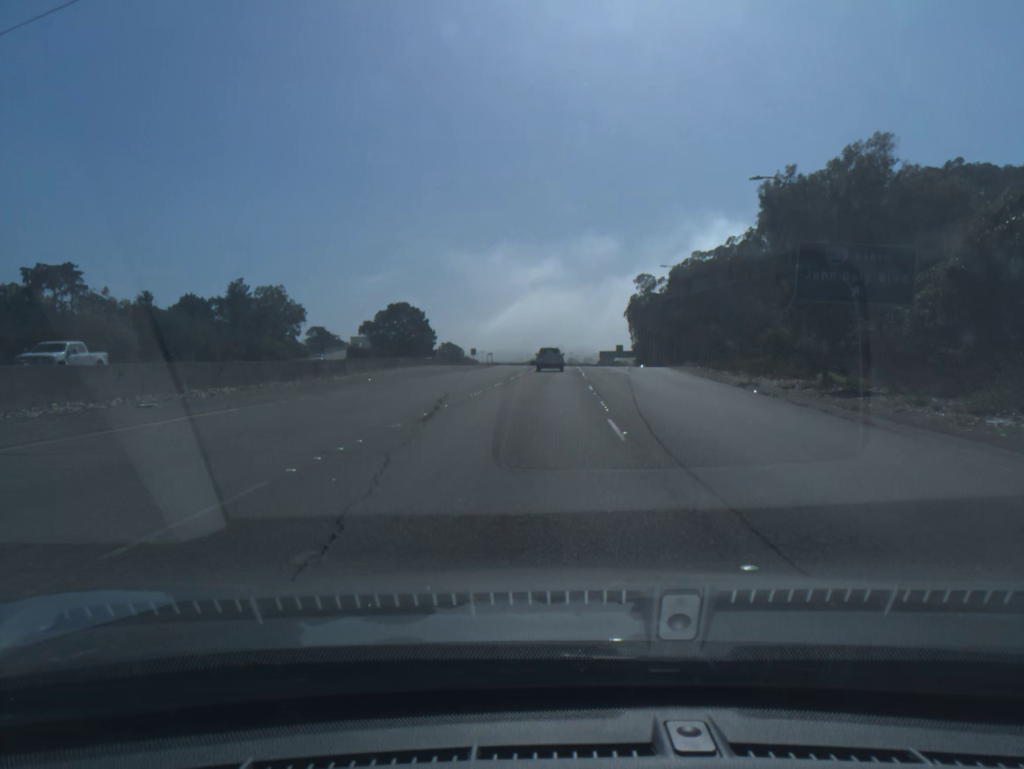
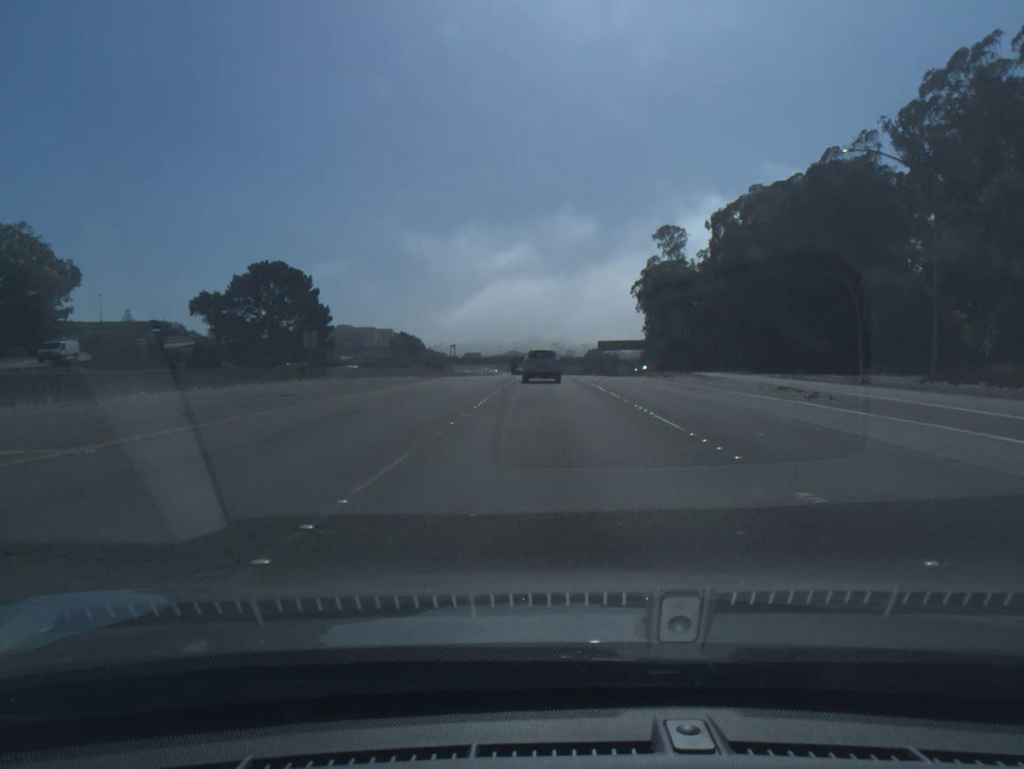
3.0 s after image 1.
(+2.5, +87.9) m; +2°
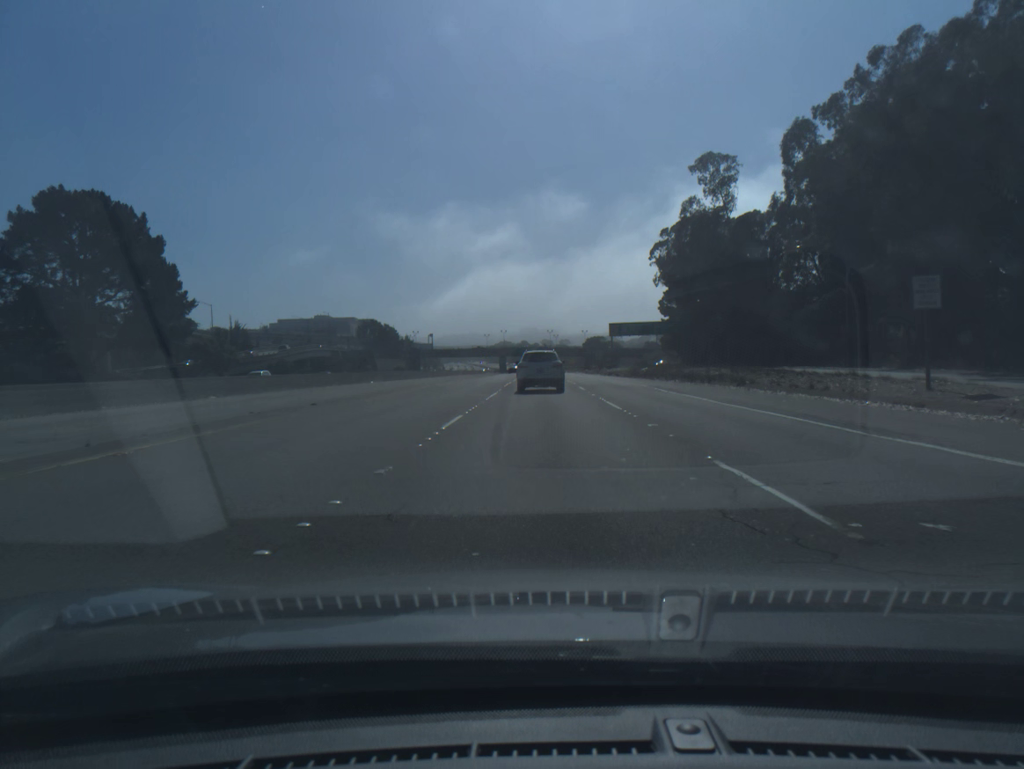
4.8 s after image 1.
(+0.5, +51.0) m; +1°
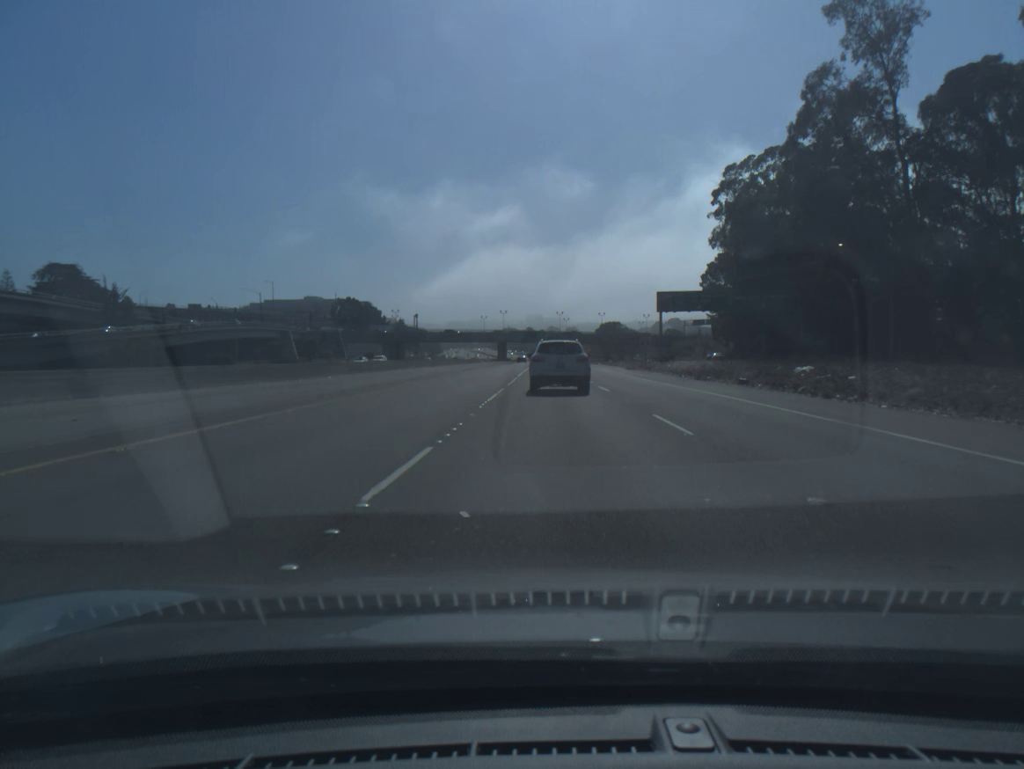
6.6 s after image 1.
(-0.4, +51.9) m; -1°
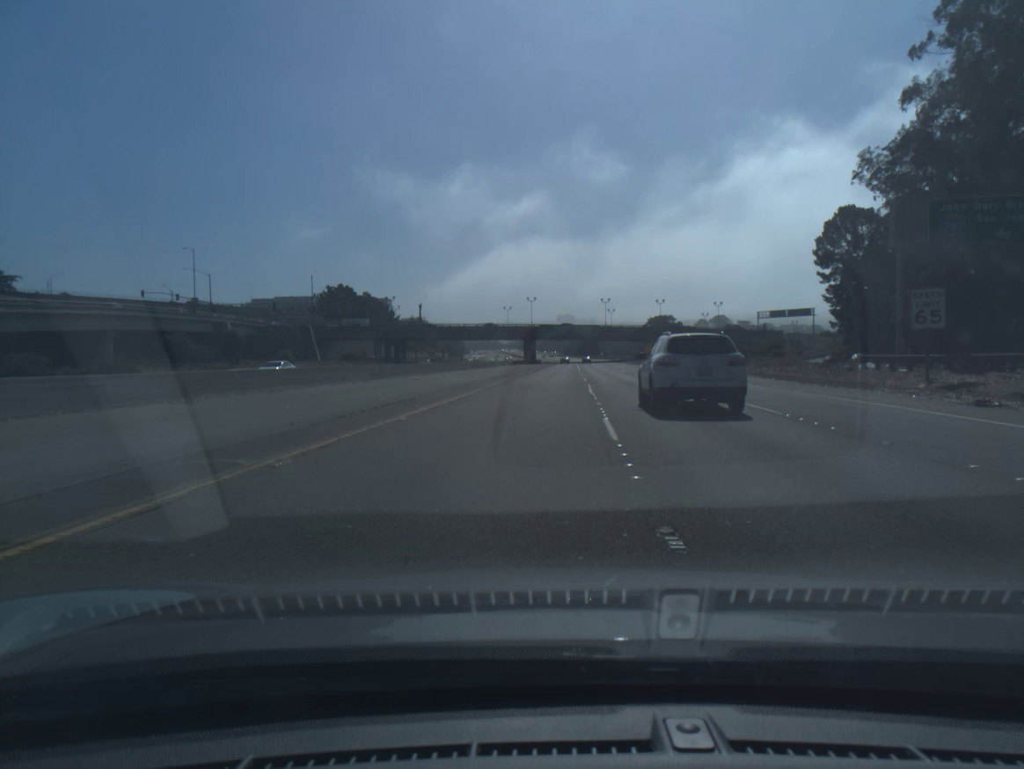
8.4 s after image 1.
(-1.7, +54.5) m; -2°
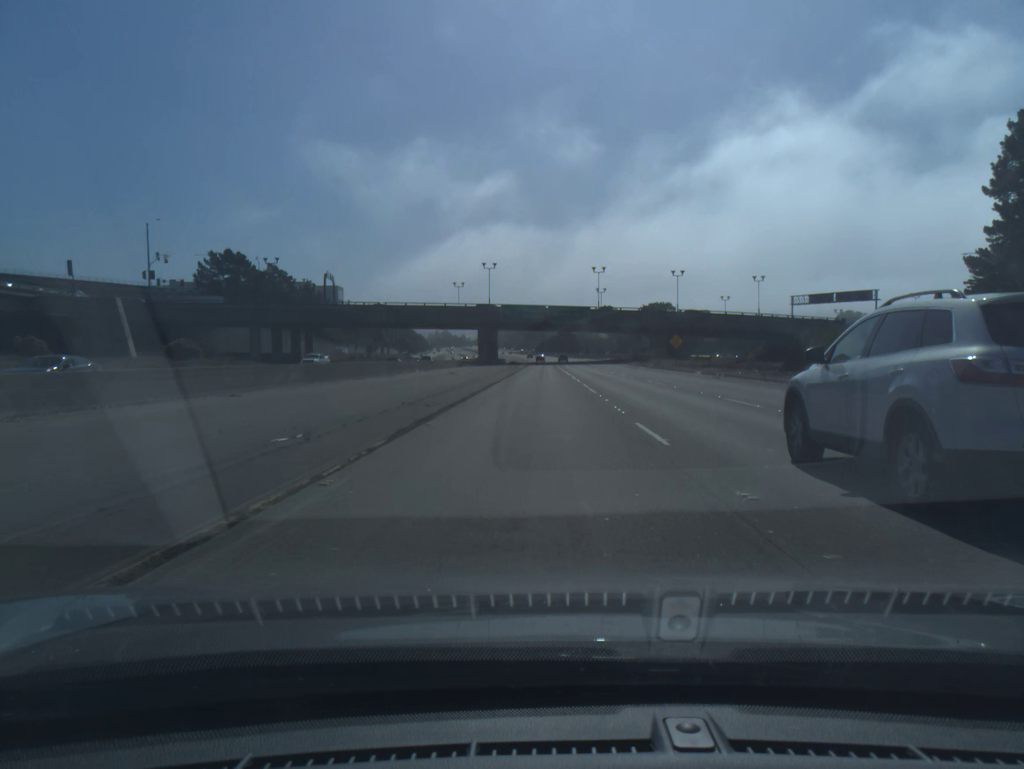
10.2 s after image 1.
(+1.6, +58.5) m; +2°
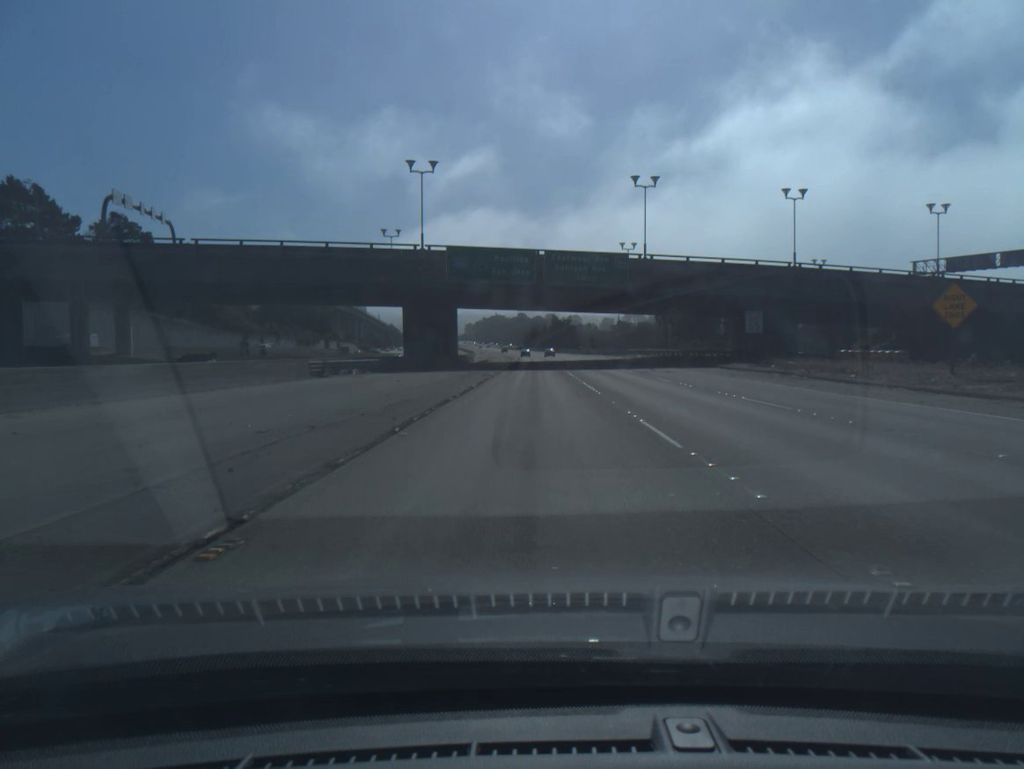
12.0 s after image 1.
(+0.4, +61.6) m; +1°
